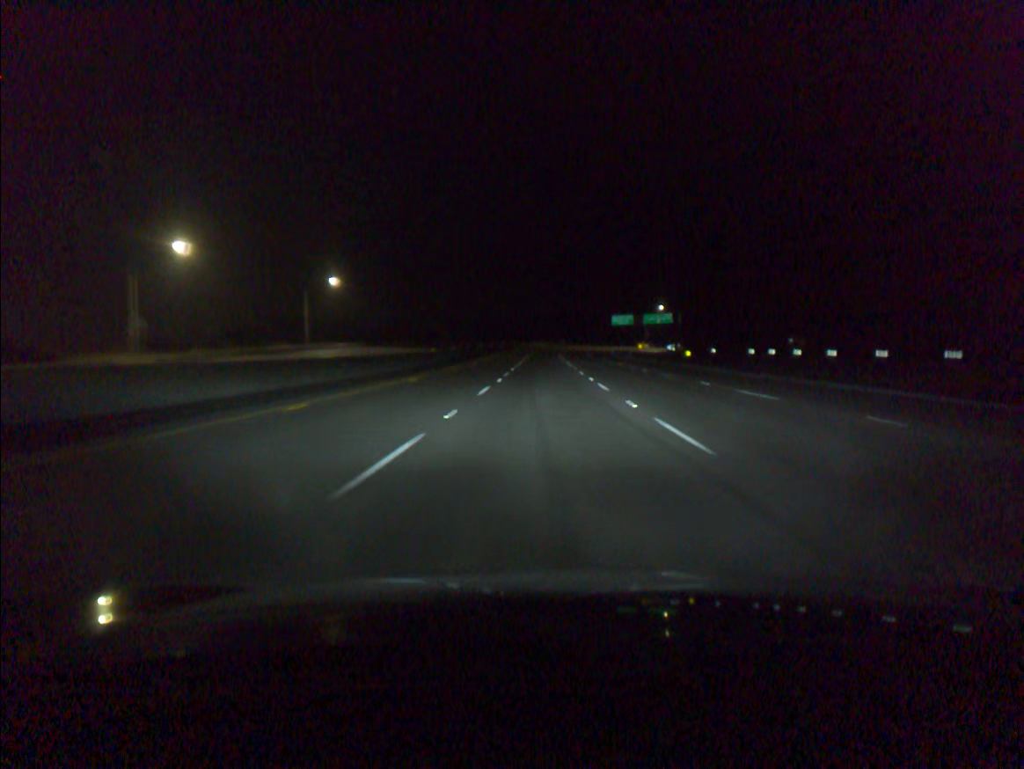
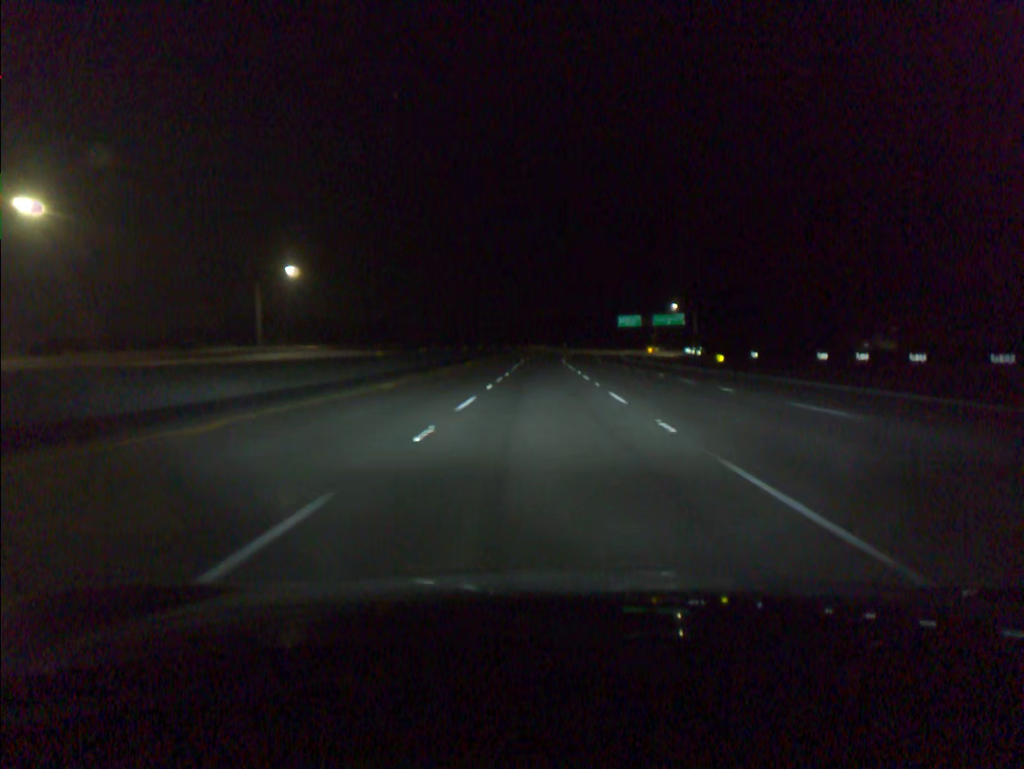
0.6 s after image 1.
(0.0, +19.3) m; 0°
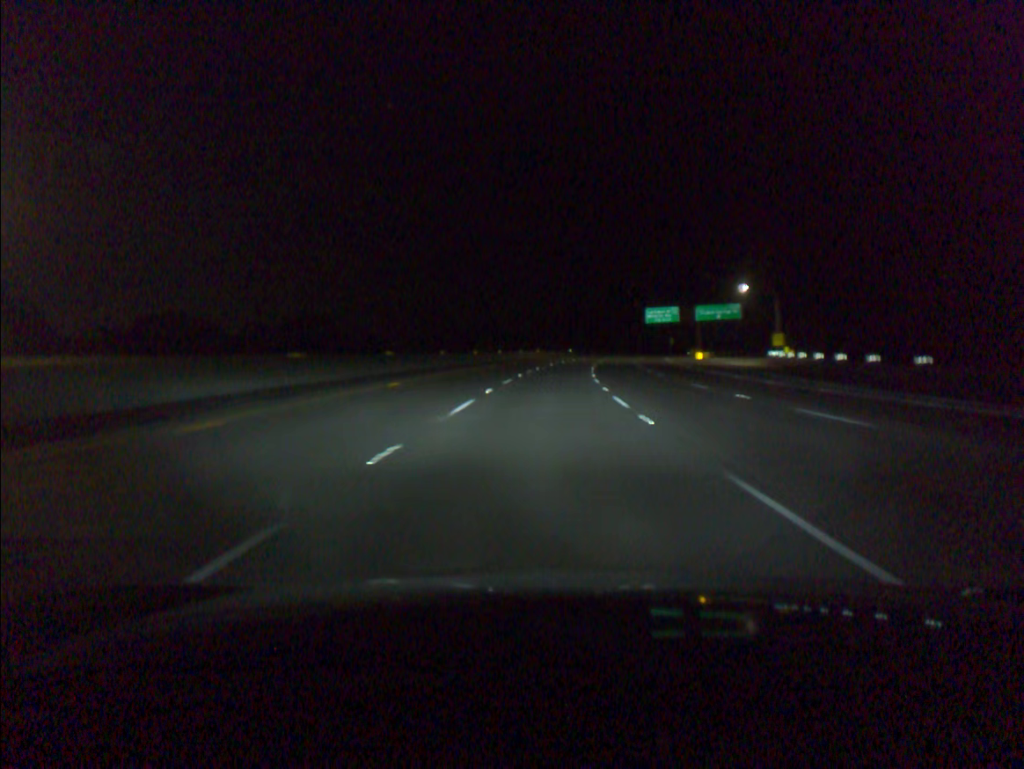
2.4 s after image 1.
(+0.1, +57.8) m; 0°
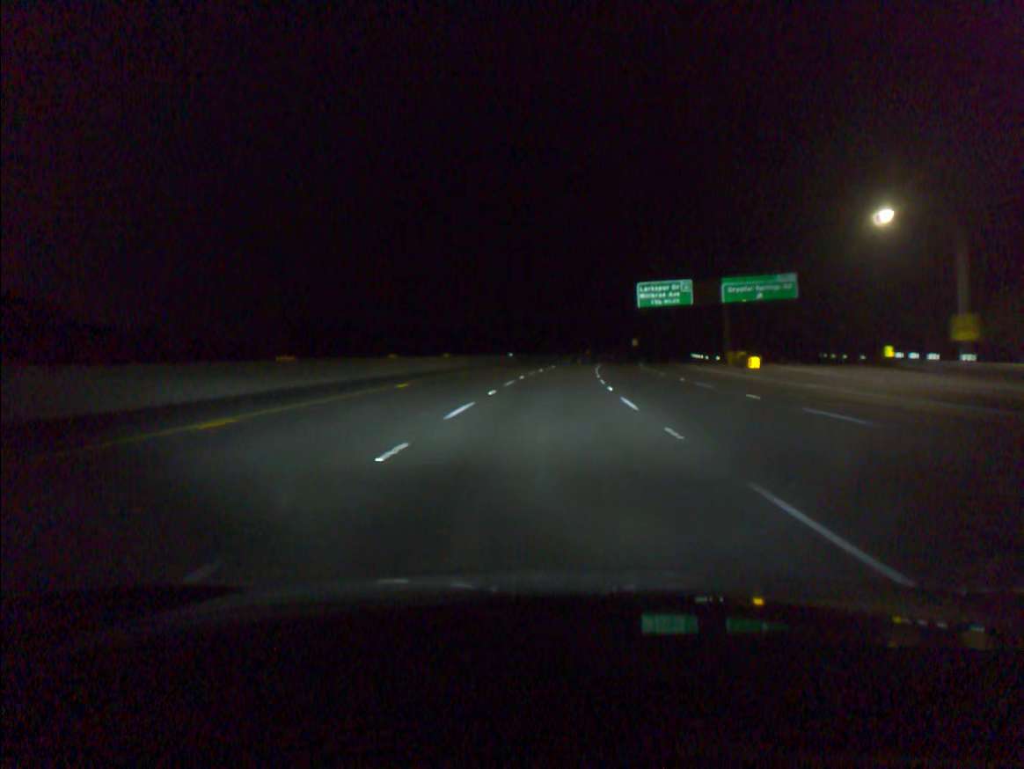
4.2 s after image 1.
(+1.7, +57.6) m; +4°
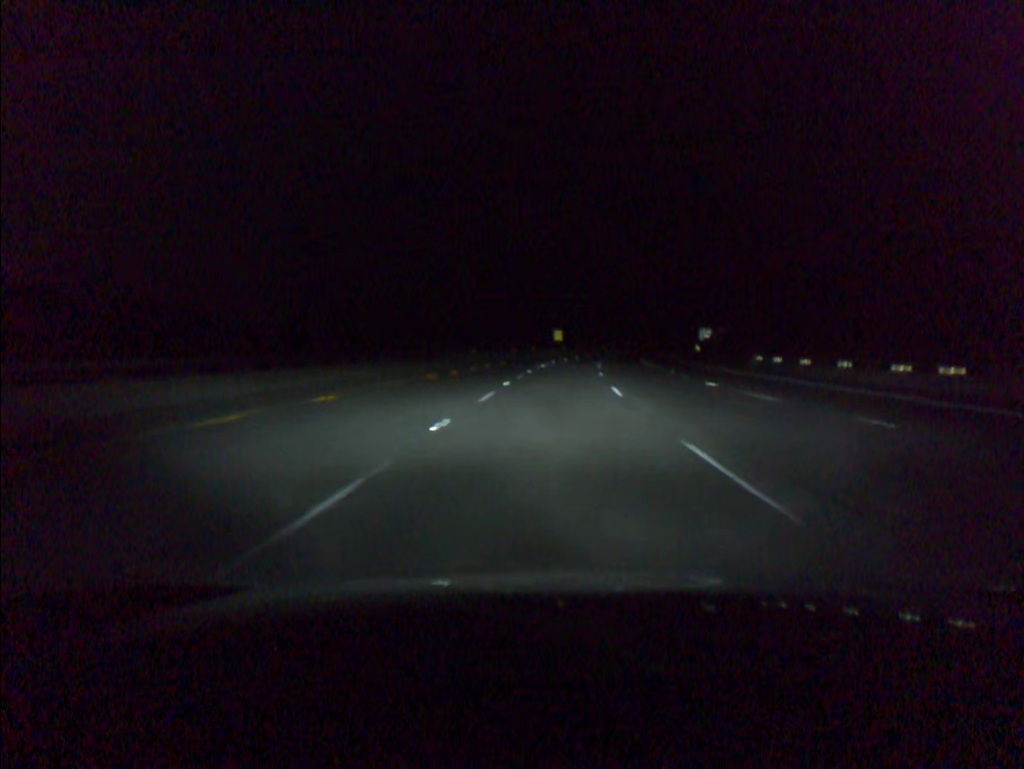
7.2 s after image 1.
(+6.4, +95.8) m; +8°
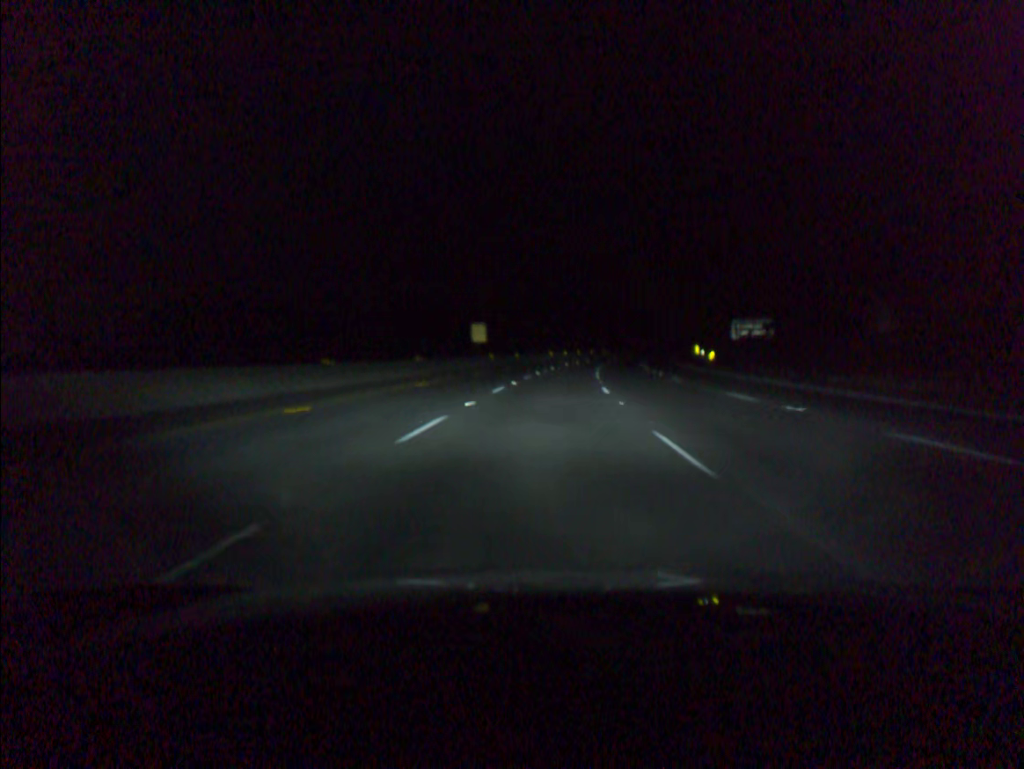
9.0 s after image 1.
(+2.8, +58.0) m; +5°
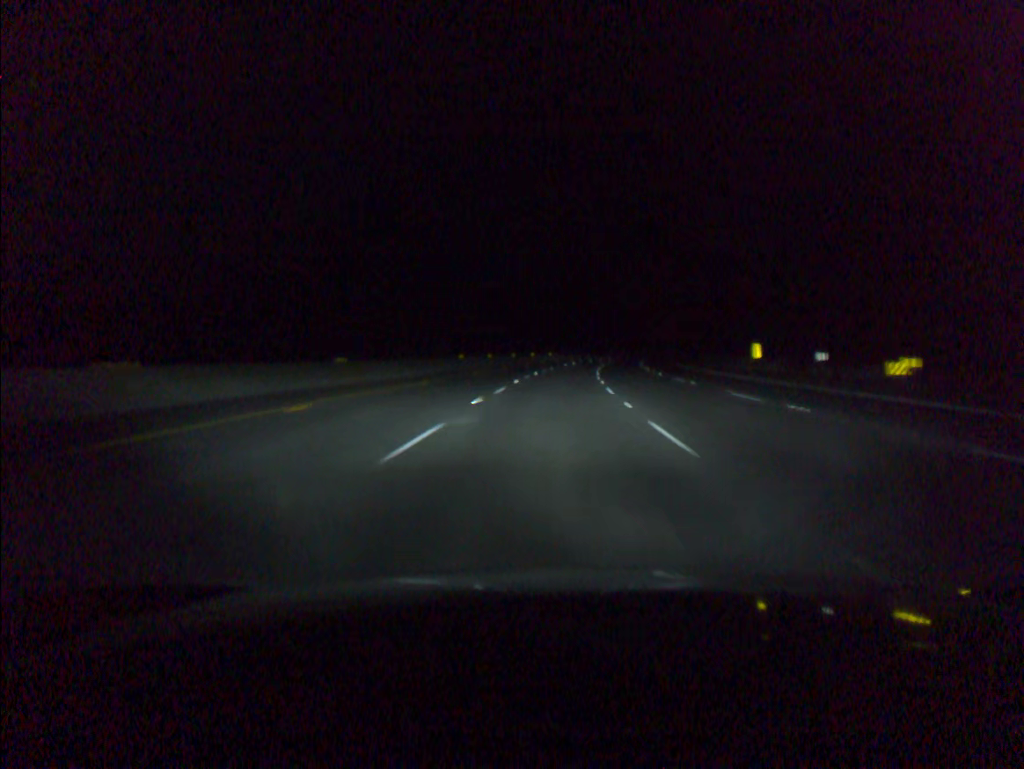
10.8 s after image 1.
(+2.3, +58.4) m; +5°
